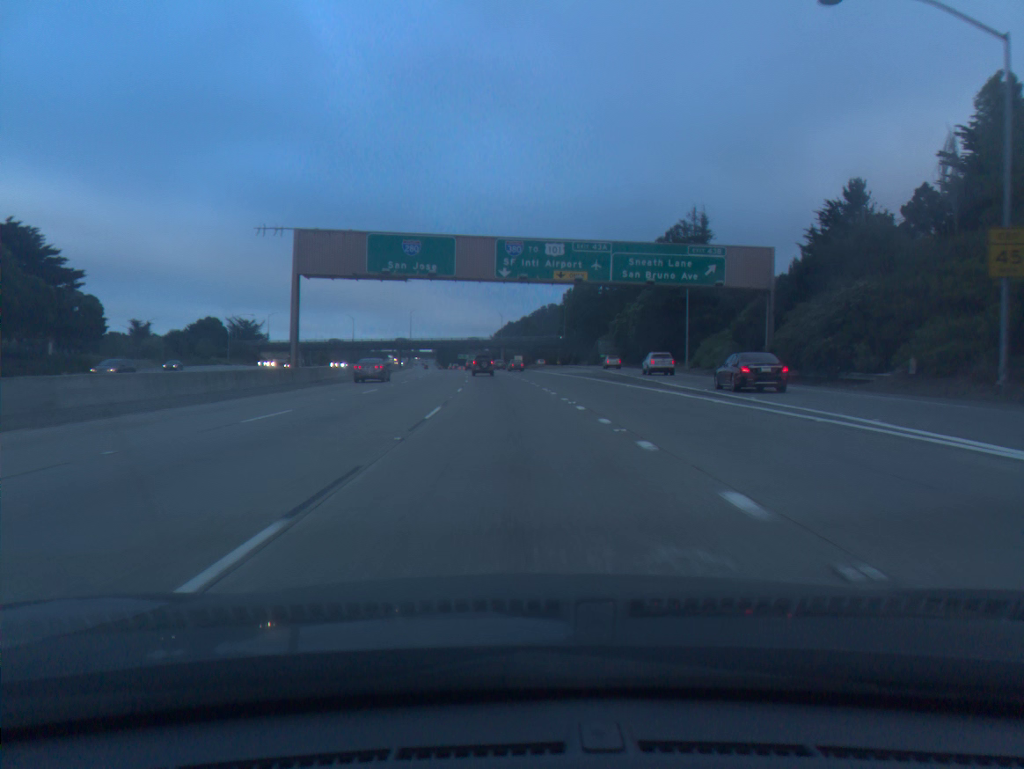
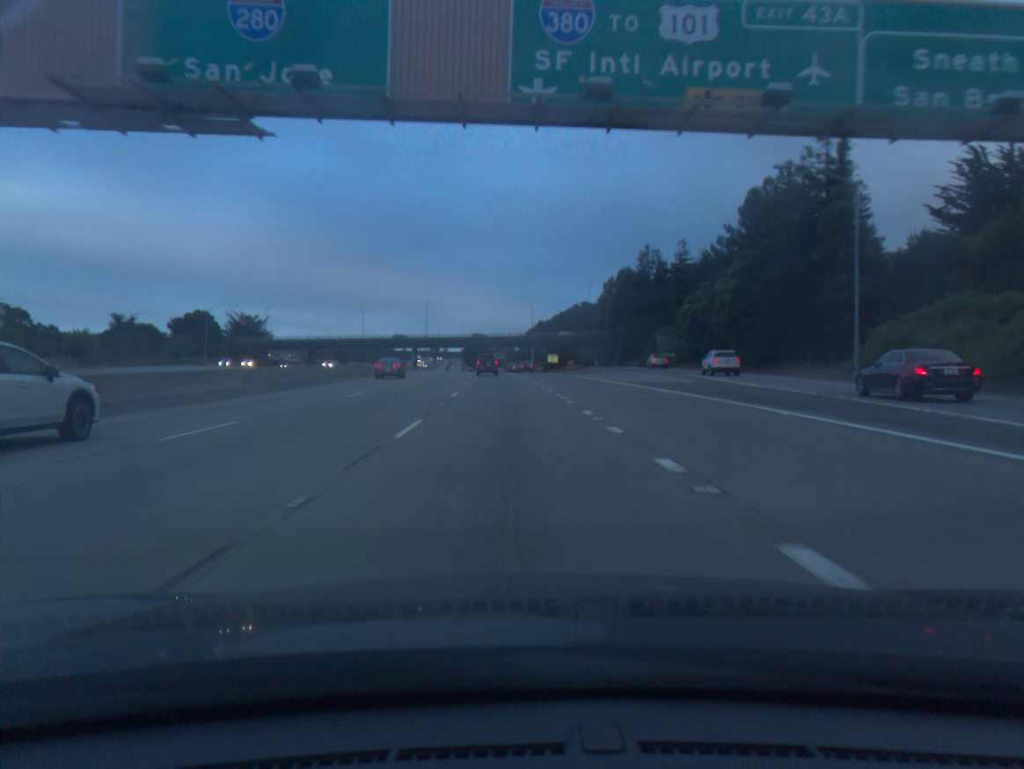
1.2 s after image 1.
(-0.6, +33.1) m; -2°
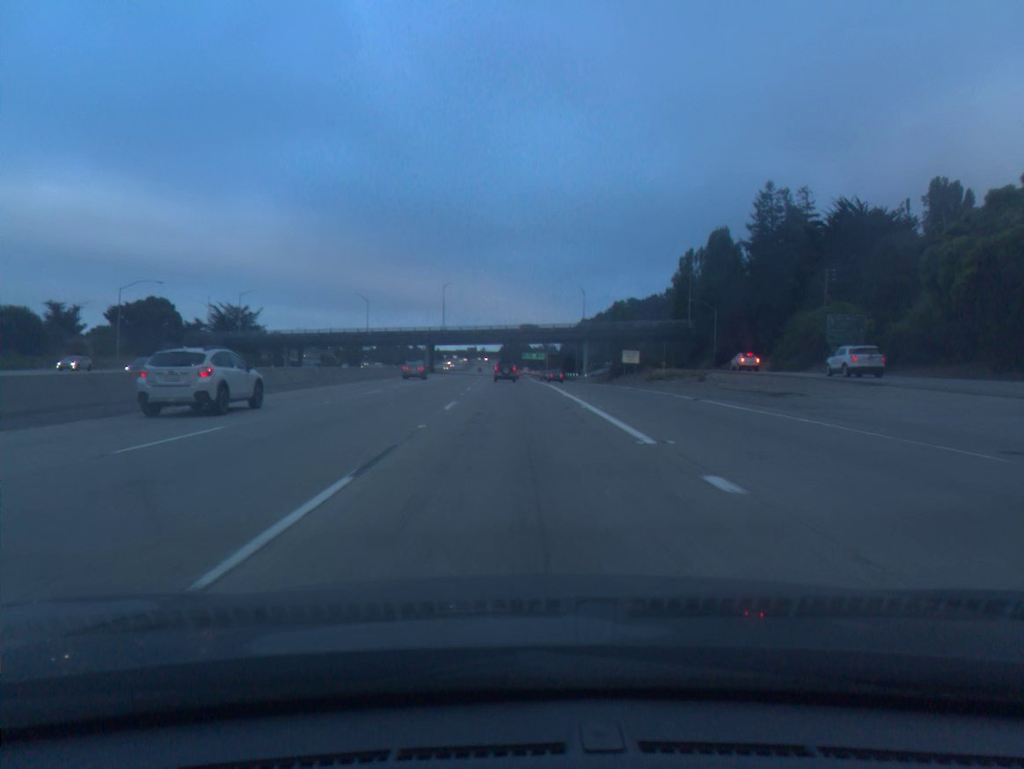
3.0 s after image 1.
(-1.4, +50.7) m; -3°
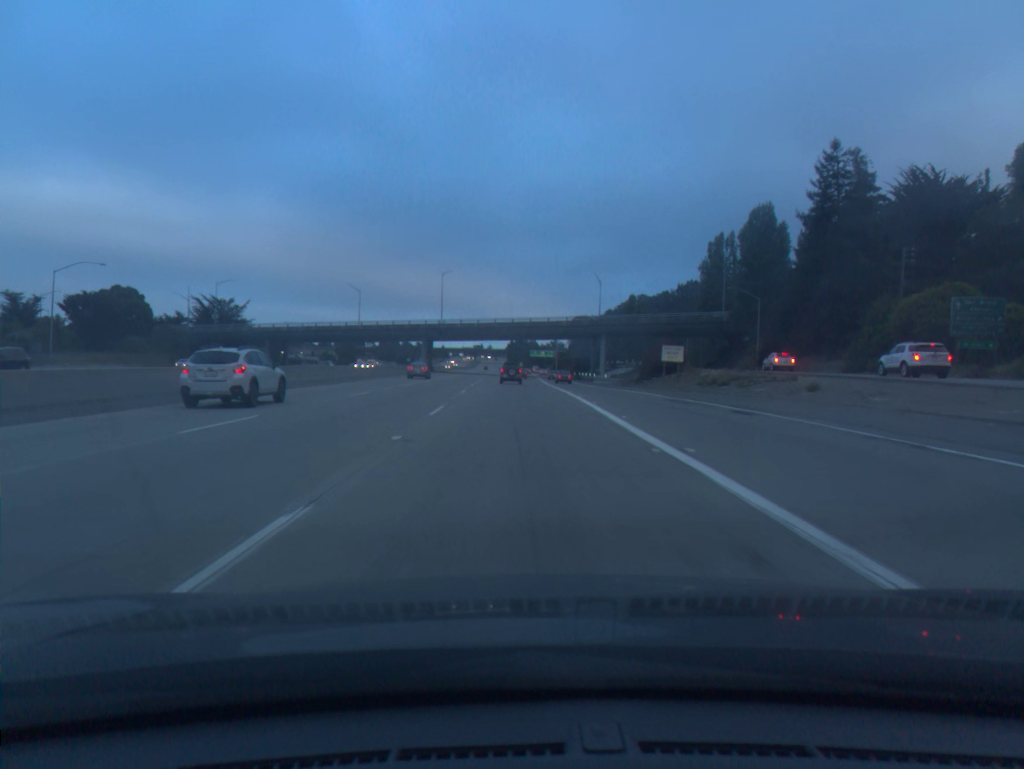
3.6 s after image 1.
(-0.1, +17.2) m; -1°
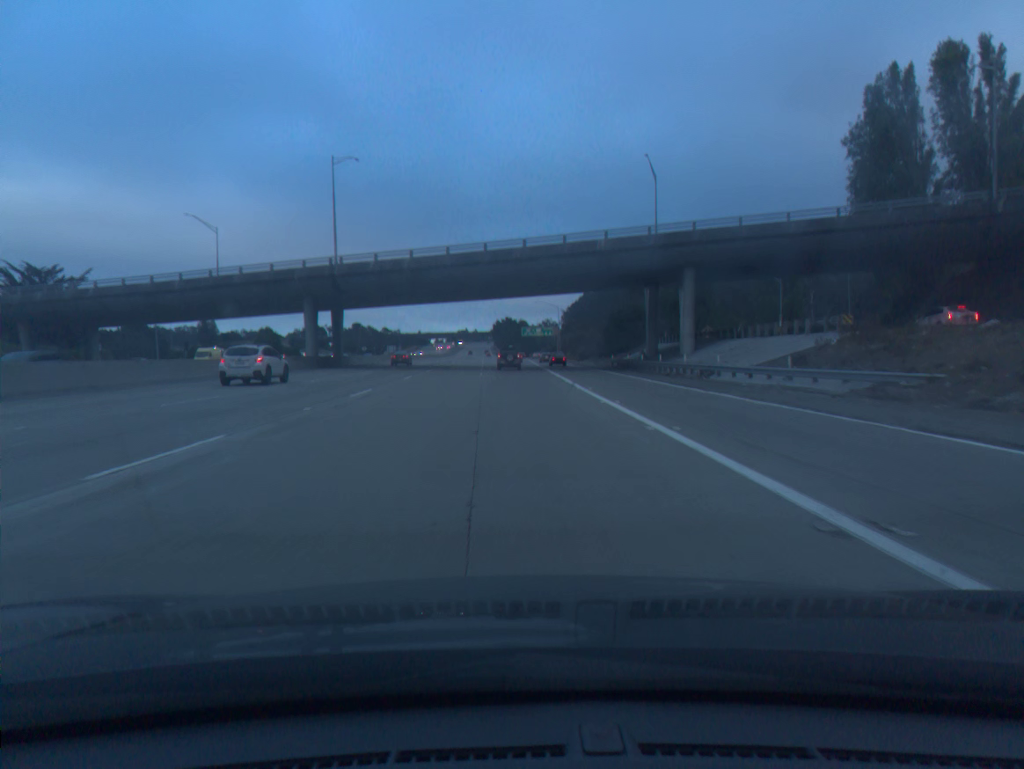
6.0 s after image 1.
(+0.5, +69.0) m; +1°
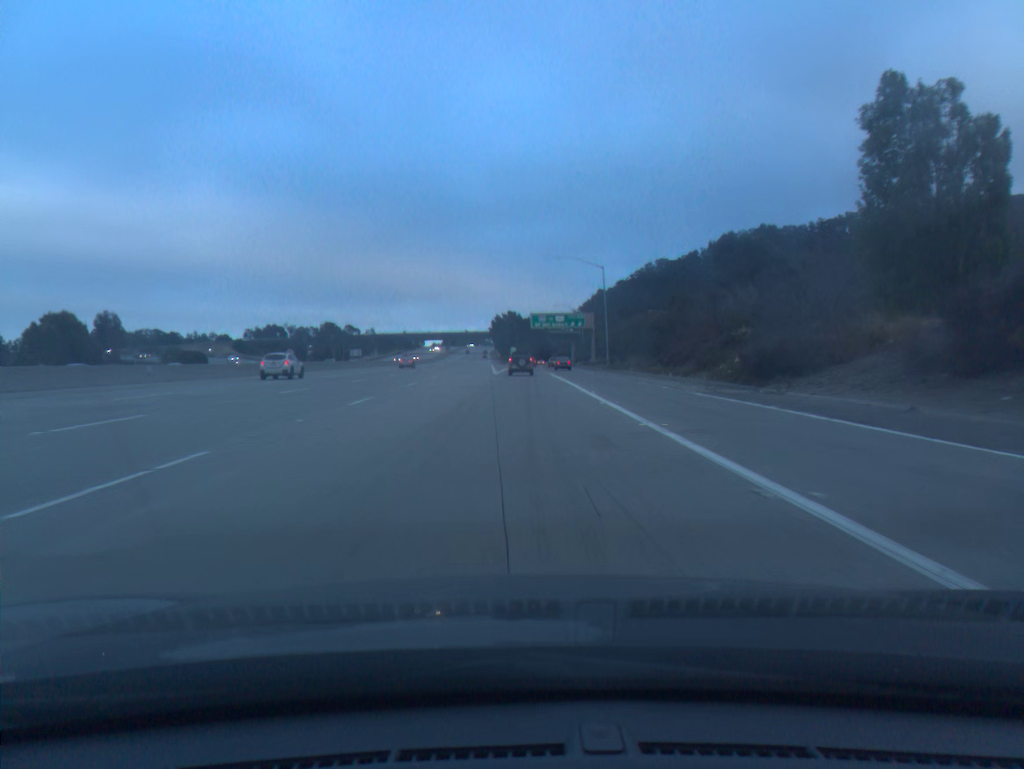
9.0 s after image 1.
(-0.3, +84.4) m; 0°
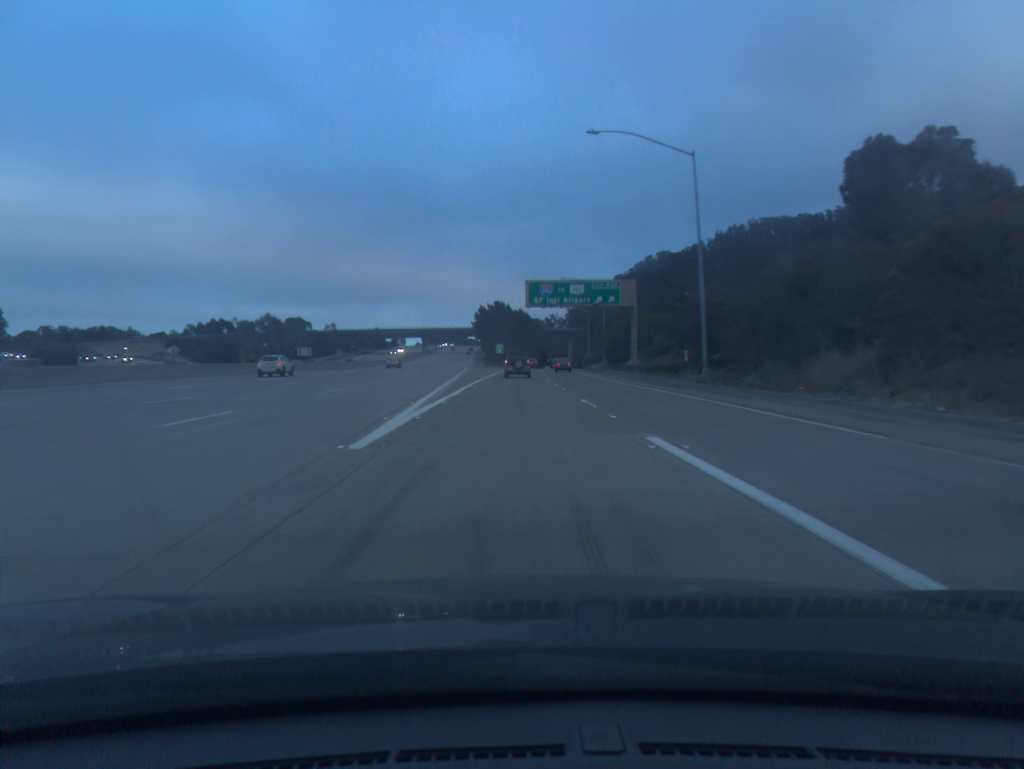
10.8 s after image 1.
(+0.3, +49.4) m; +1°
